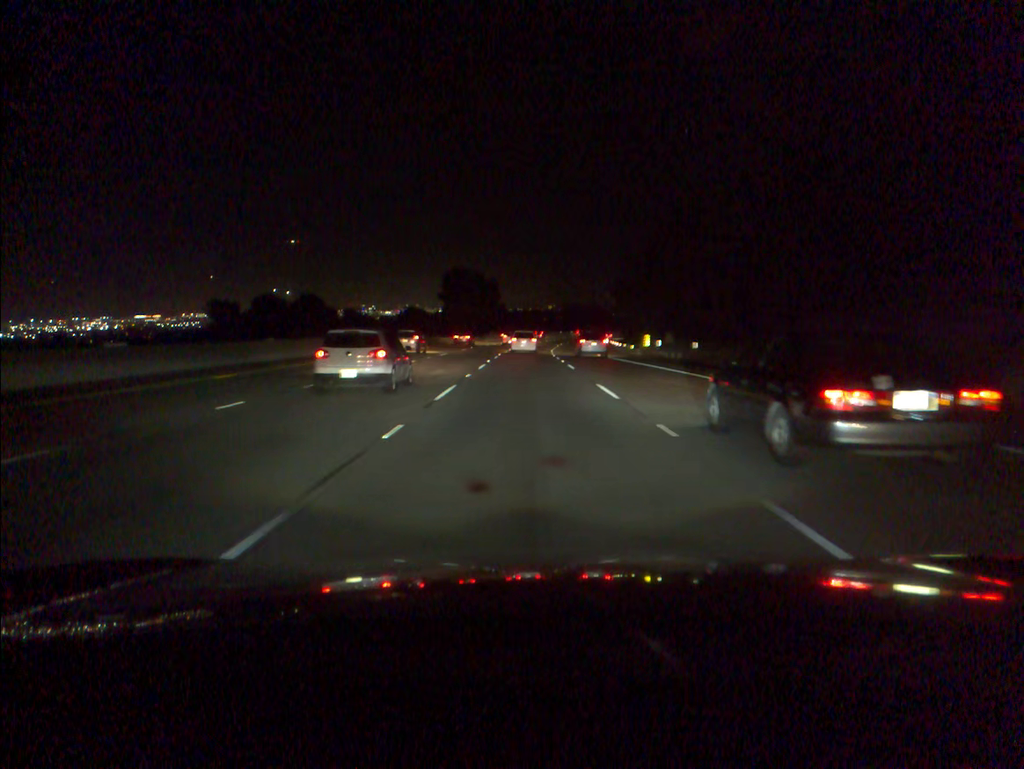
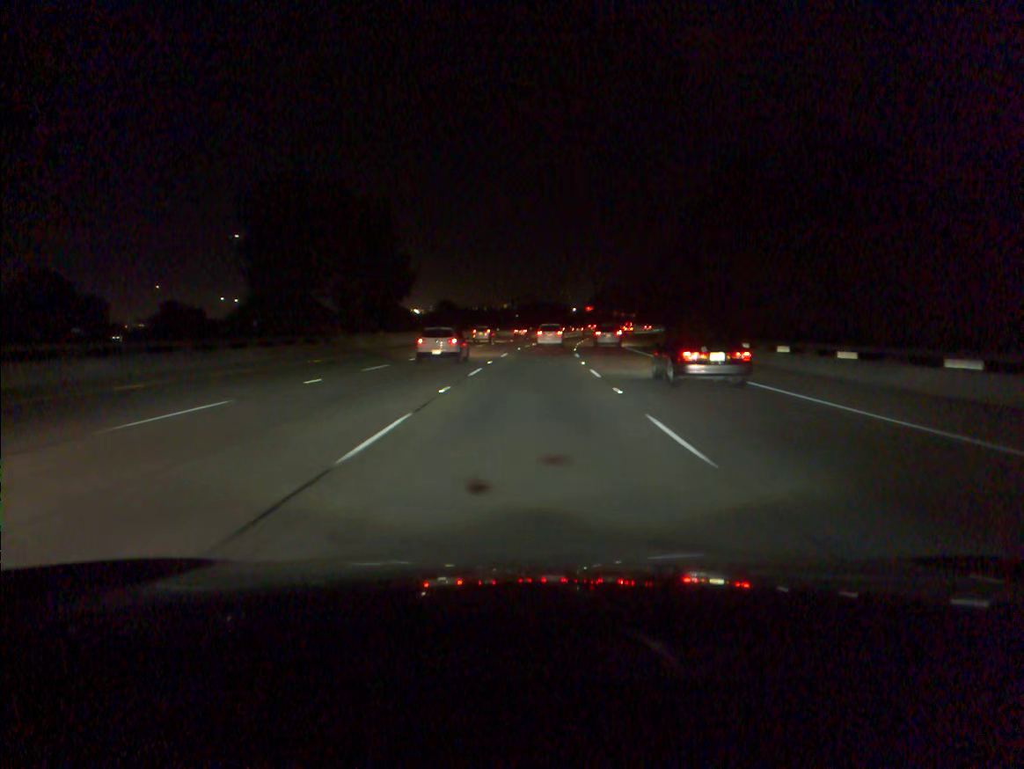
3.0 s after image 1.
(+1.1, +81.8) m; +3°
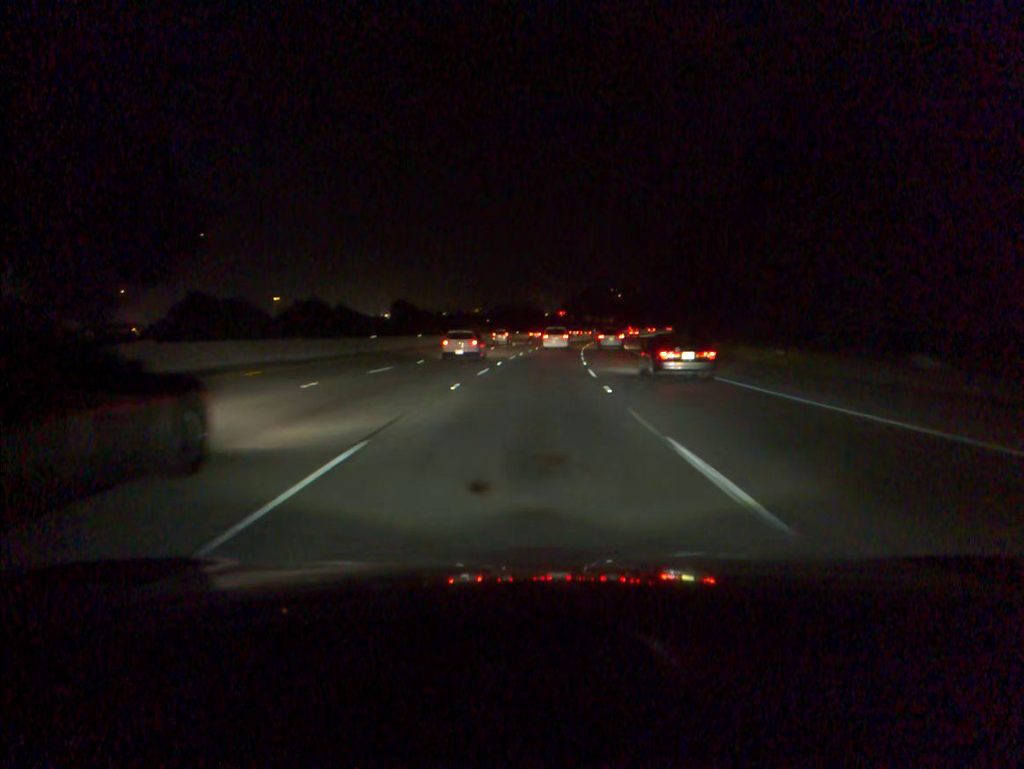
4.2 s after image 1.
(+0.6, +32.8) m; +2°
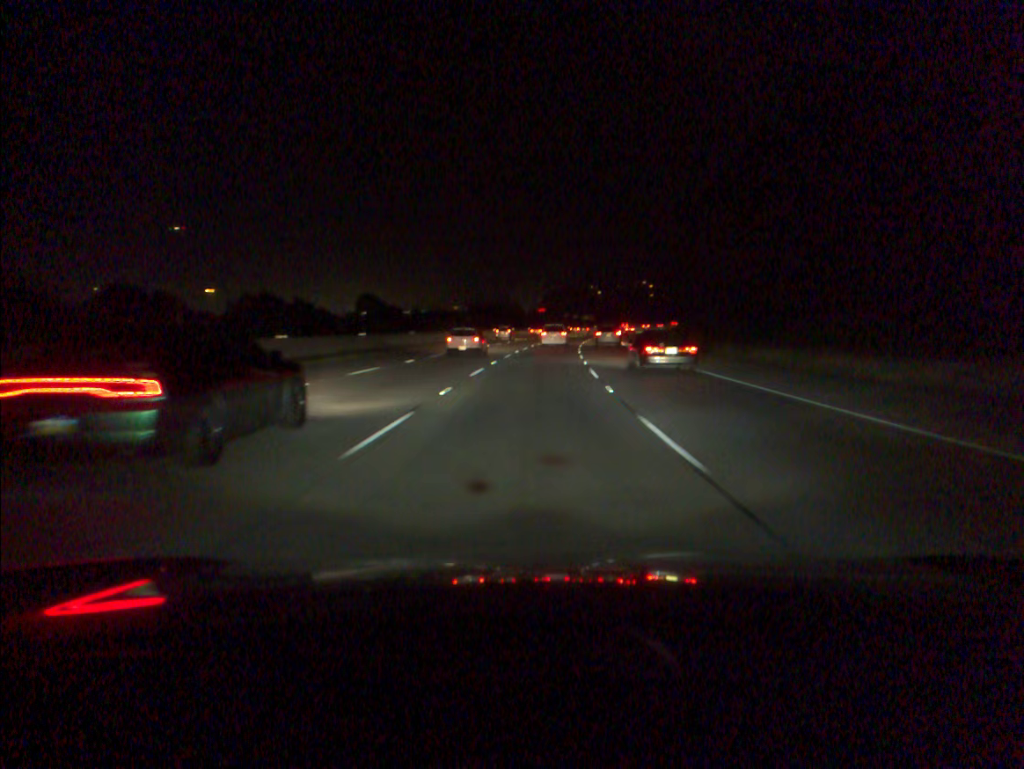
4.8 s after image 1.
(+0.2, +16.4) m; +1°
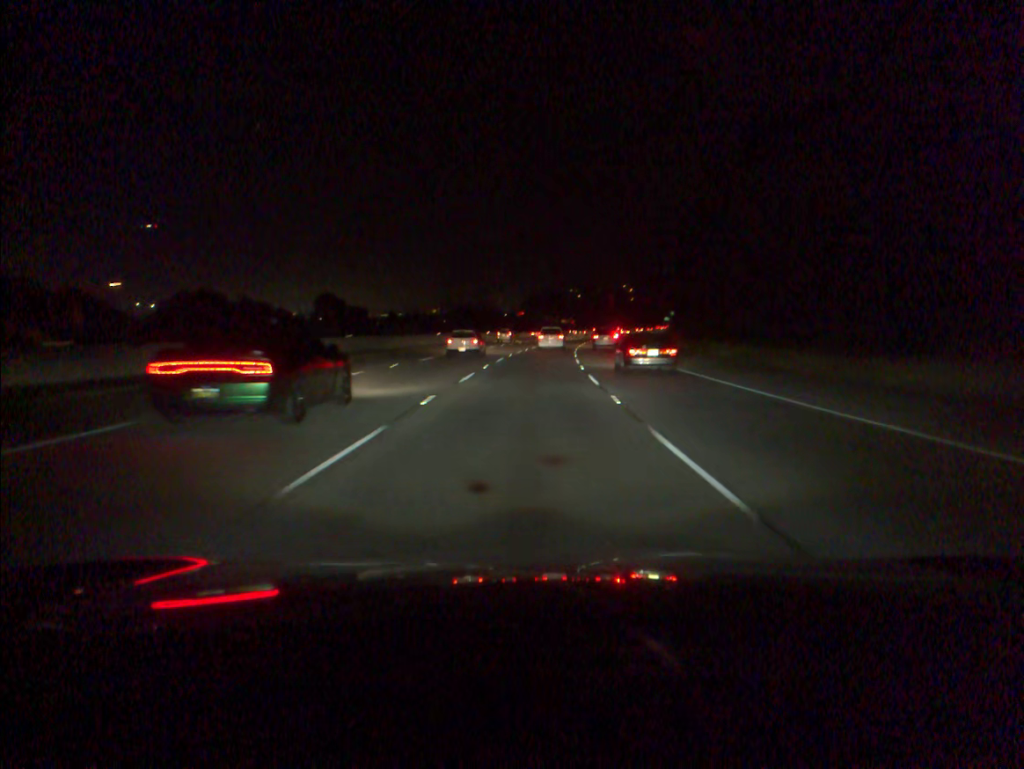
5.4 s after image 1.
(+0.2, +16.4) m; +2°
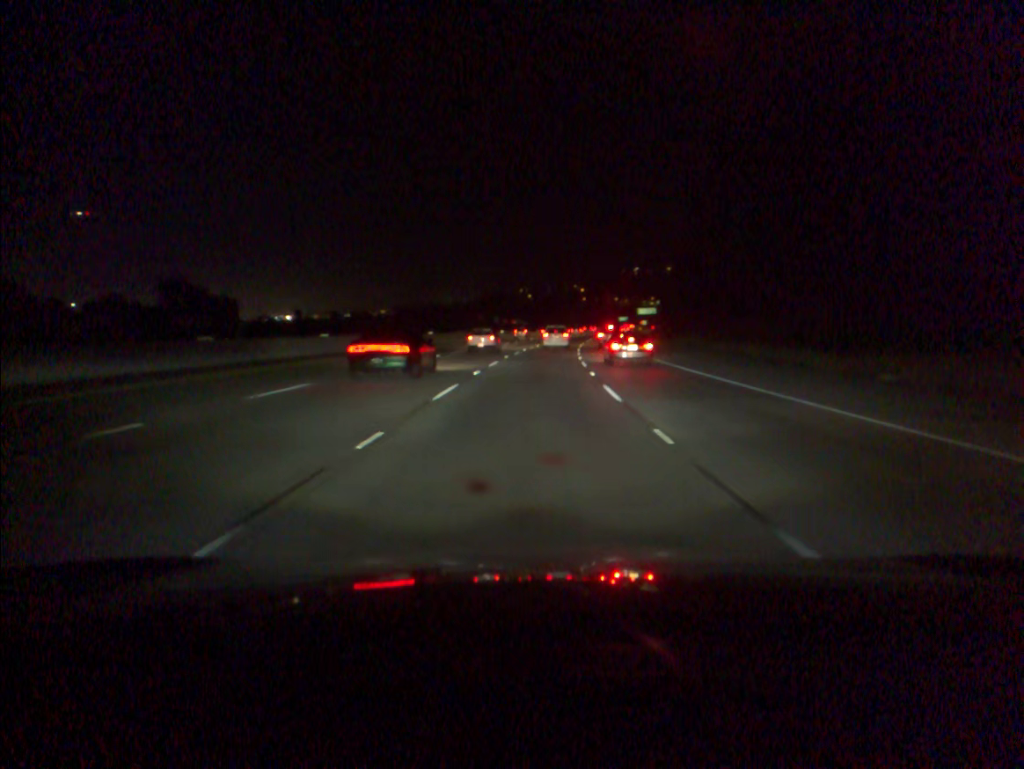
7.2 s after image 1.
(+1.4, +49.4) m; +4°
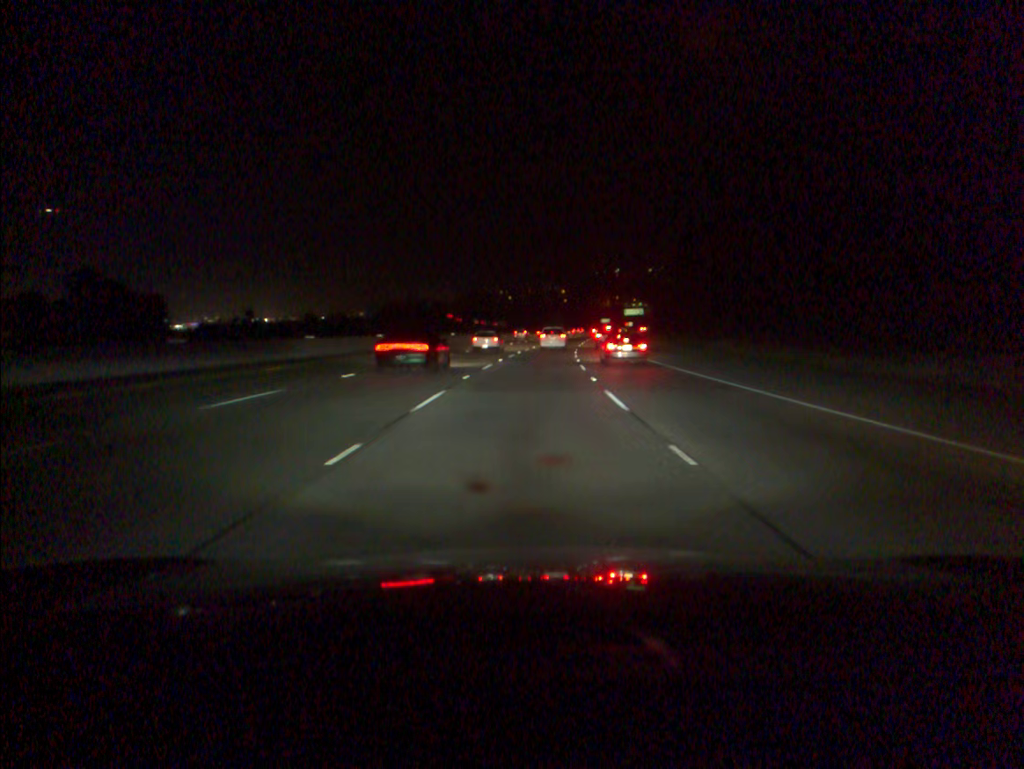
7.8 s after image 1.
(+0.2, +16.5) m; +1°
